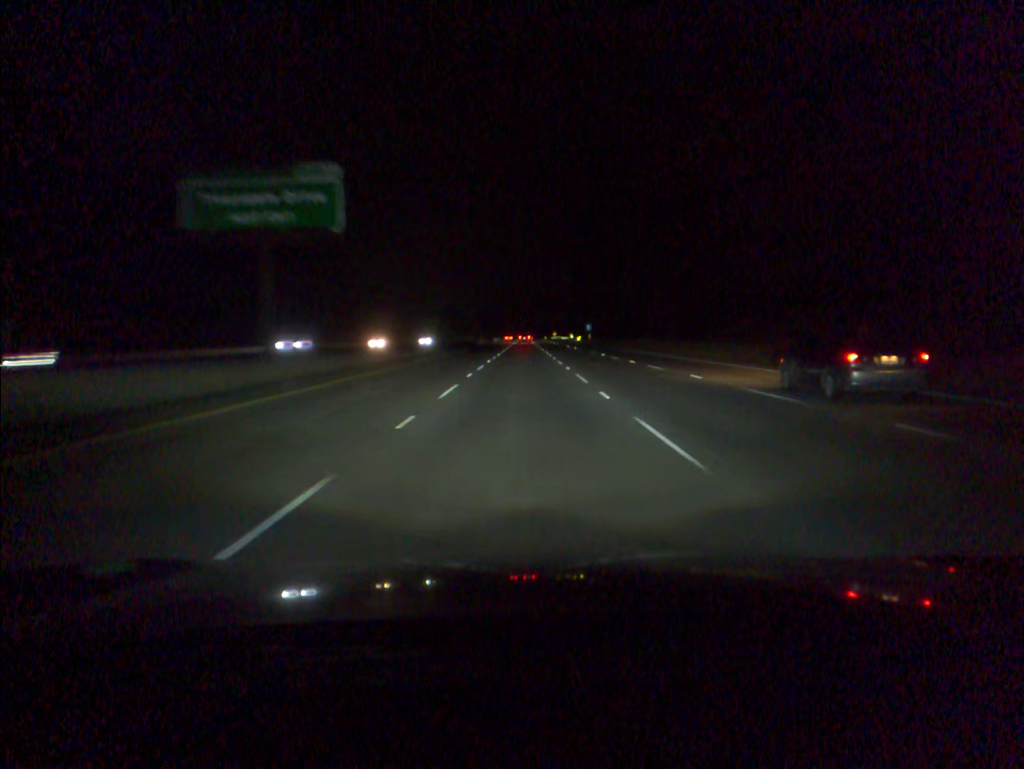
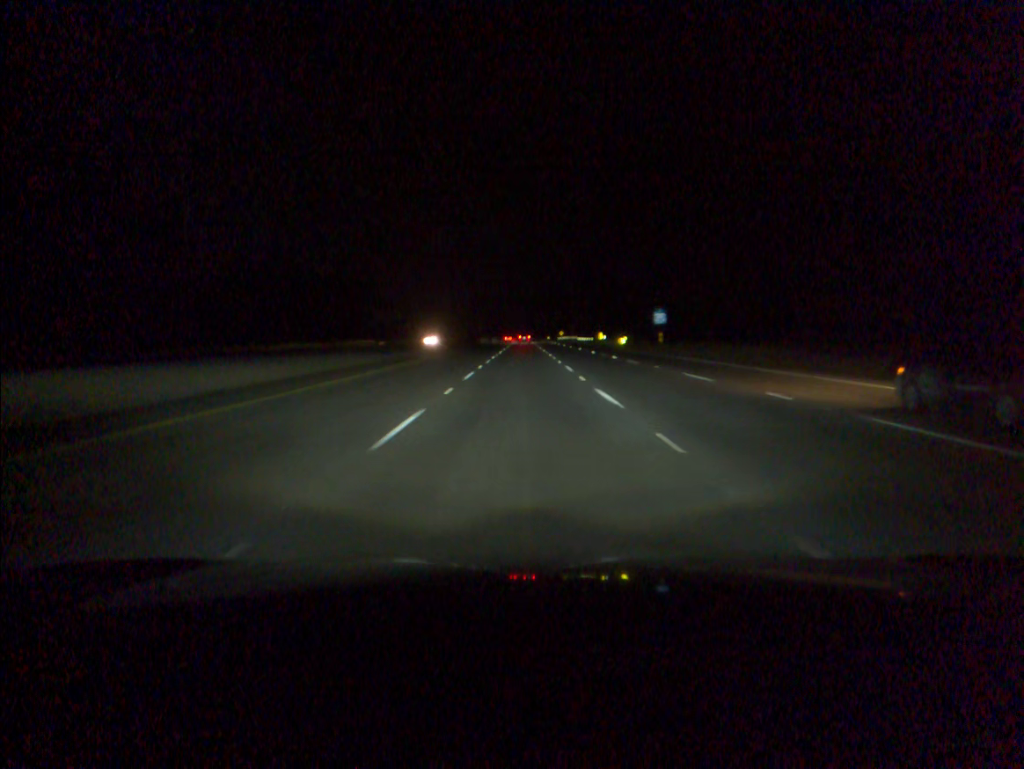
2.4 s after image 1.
(0.0, +80.6) m; 0°
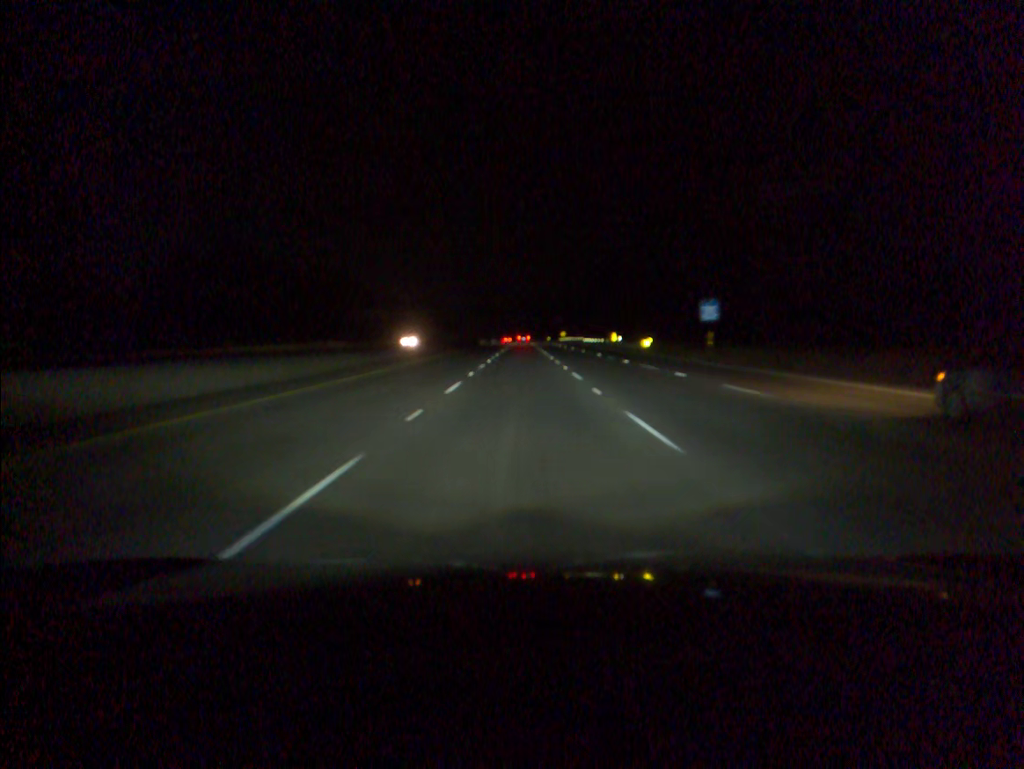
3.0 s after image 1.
(0.0, +20.1) m; 0°
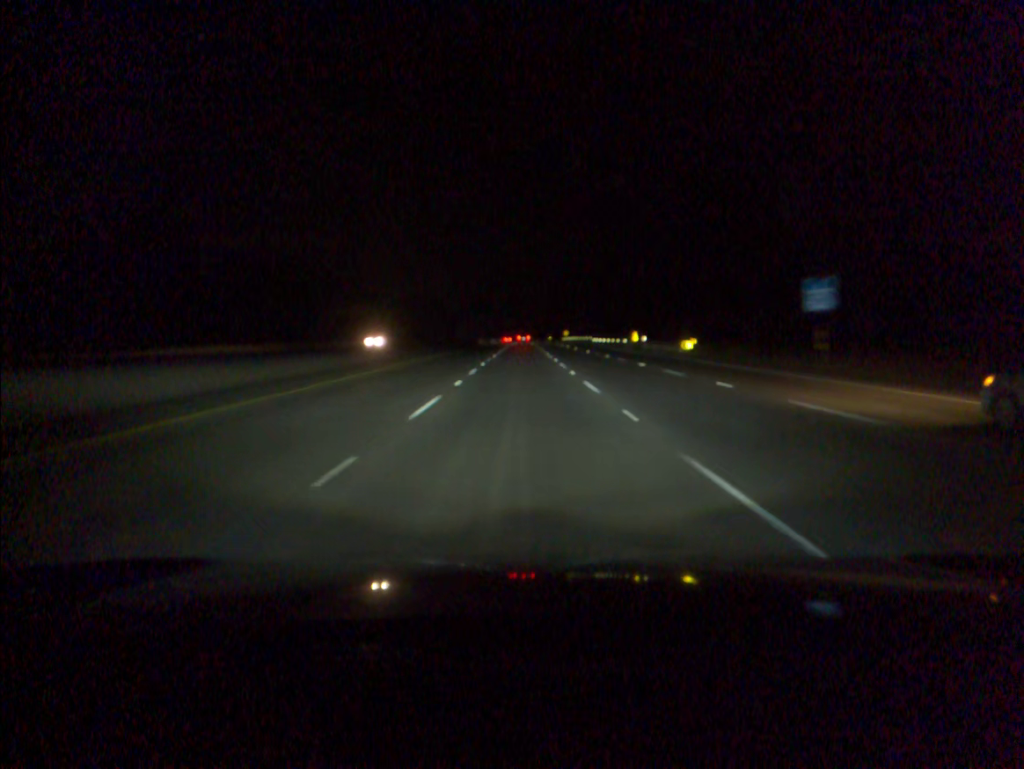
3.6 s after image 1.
(0.0, +20.1) m; 0°
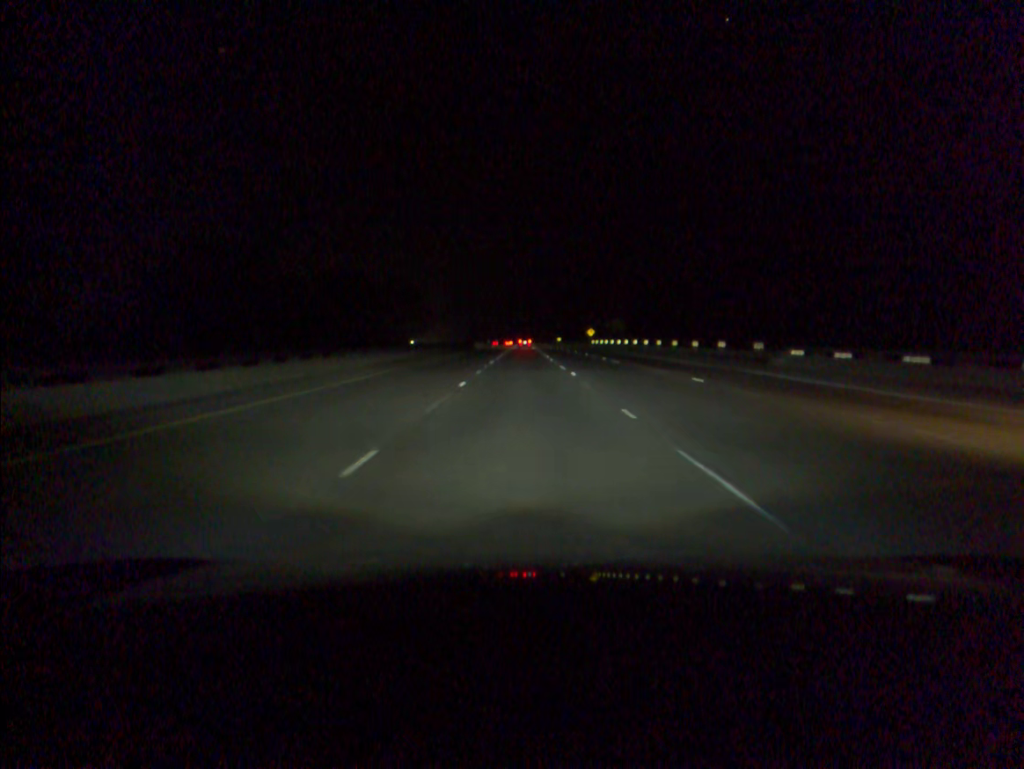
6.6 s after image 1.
(0.0, +100.4) m; 0°
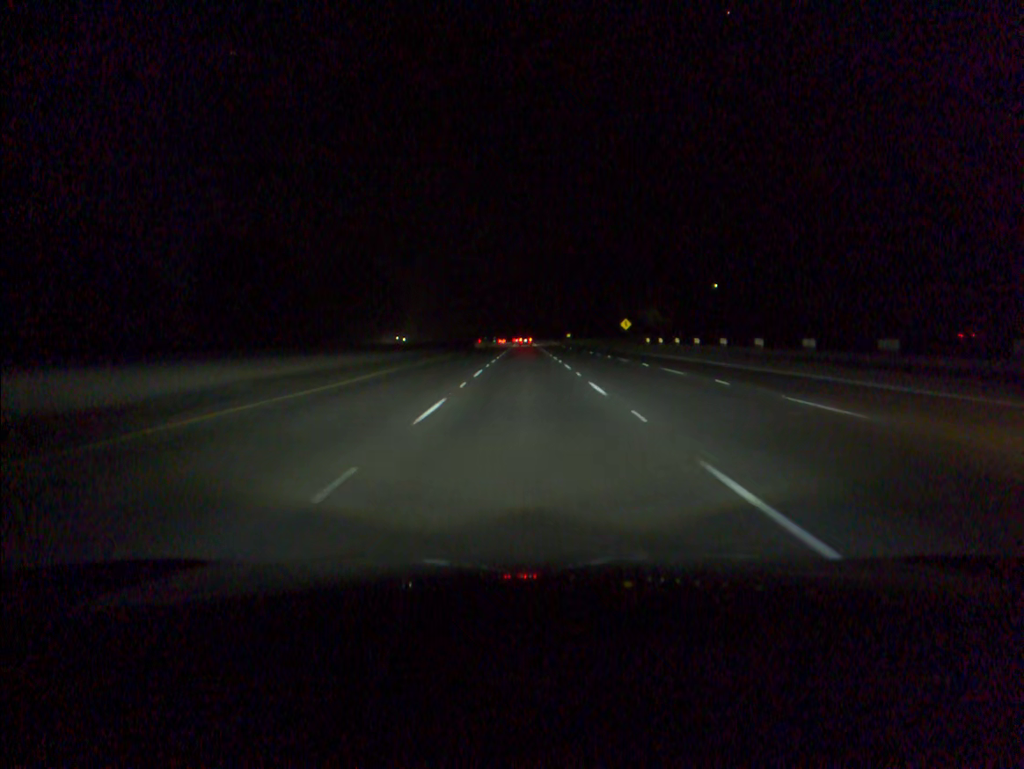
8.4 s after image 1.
(0.0, +60.2) m; 0°
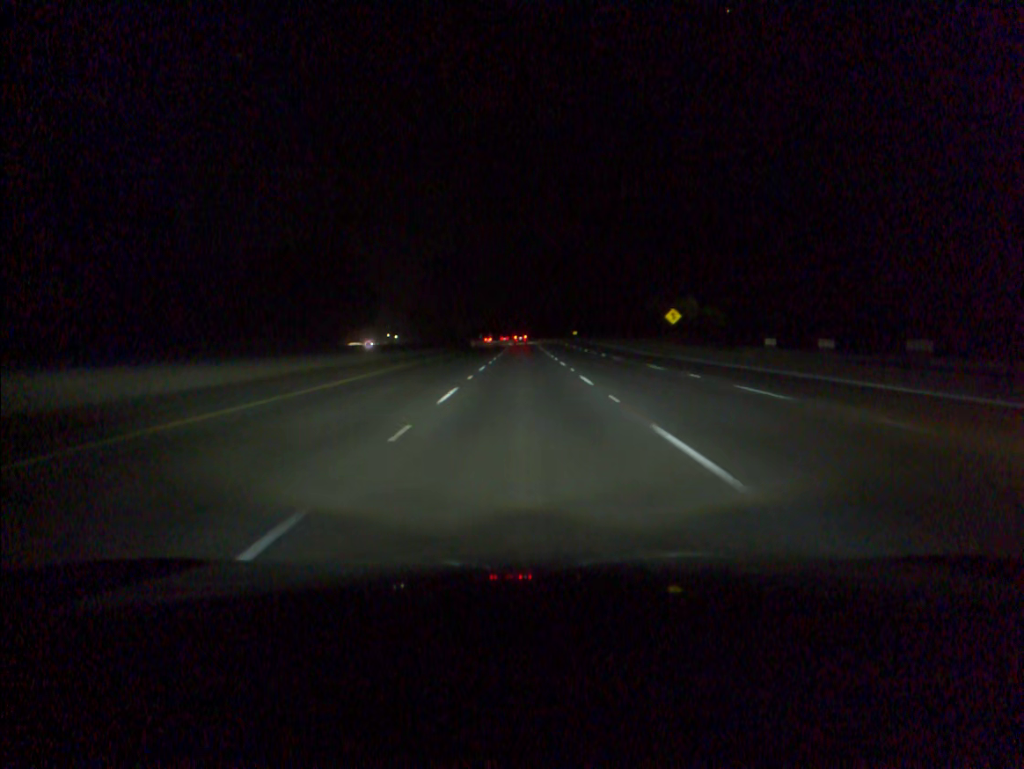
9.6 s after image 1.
(0.0, +40.1) m; 0°
